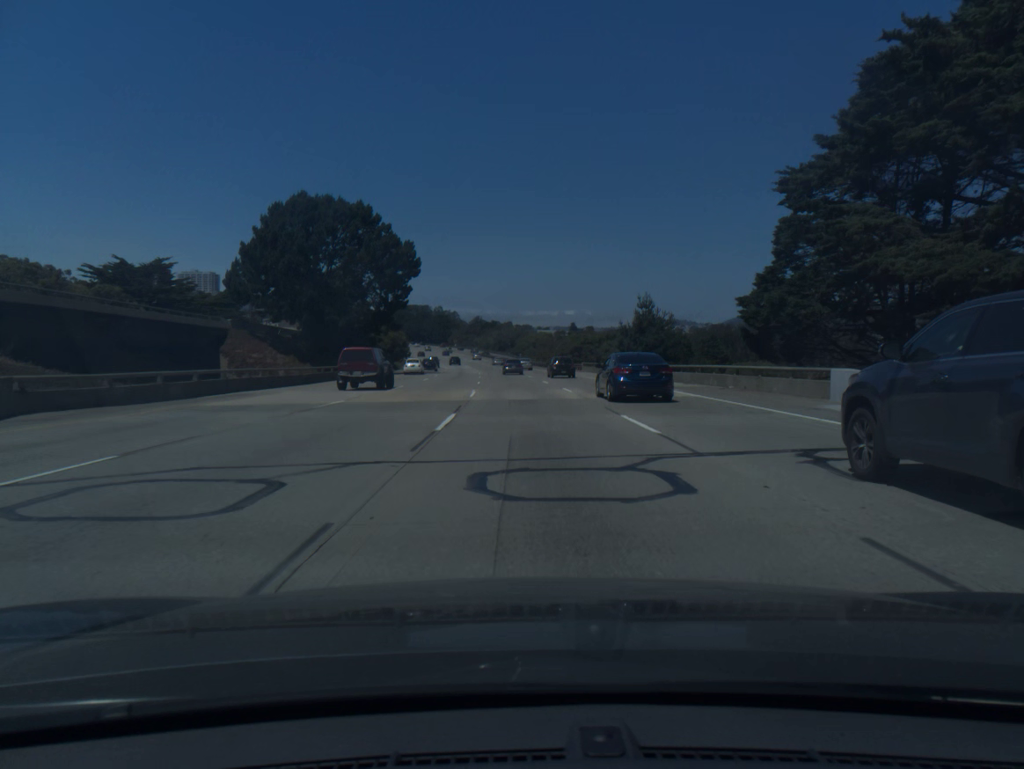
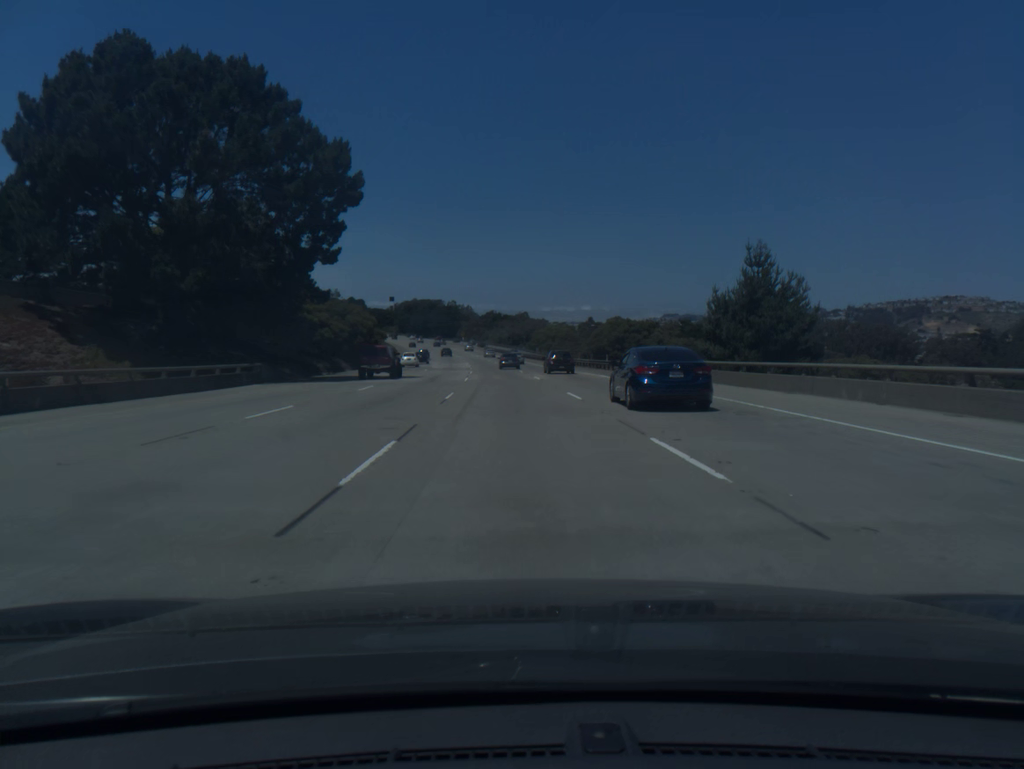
(-0.2, +34.8) m; -1°
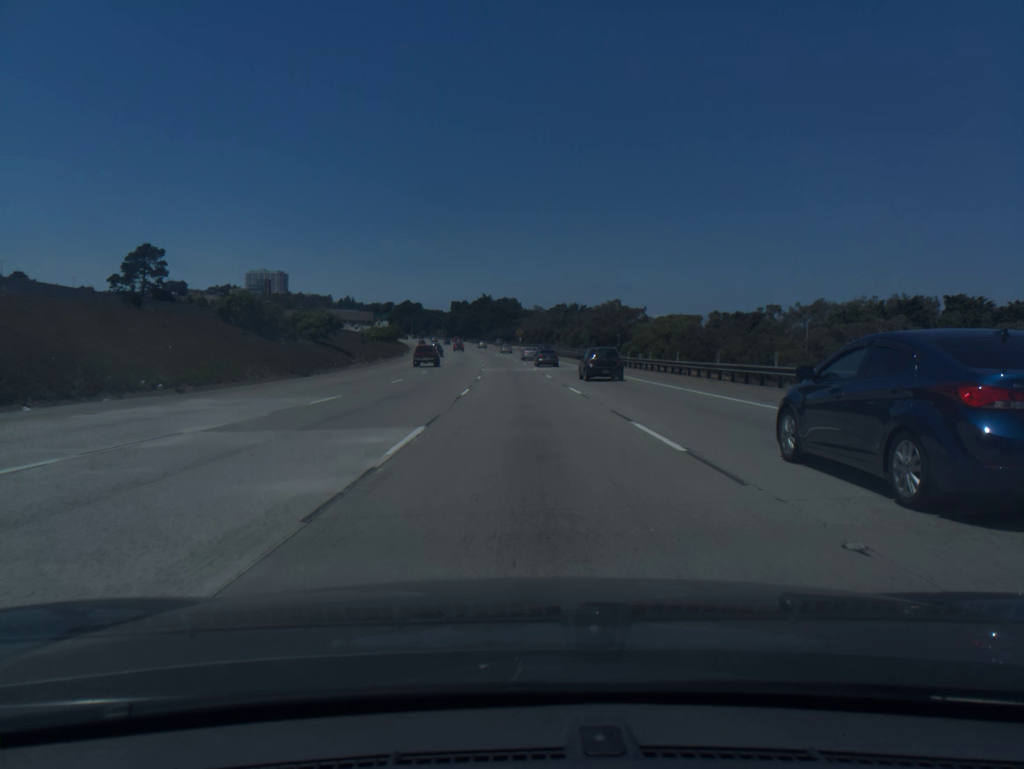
(-3.9, +87.3) m; -5°
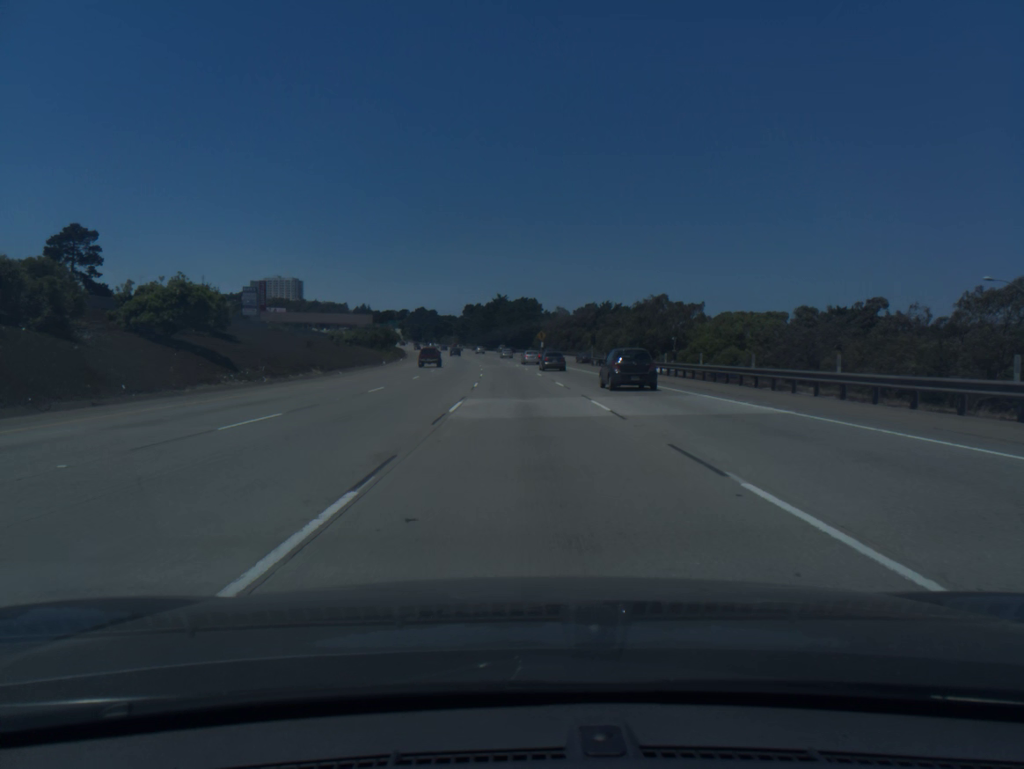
(-0.4, +35.3) m; -1°
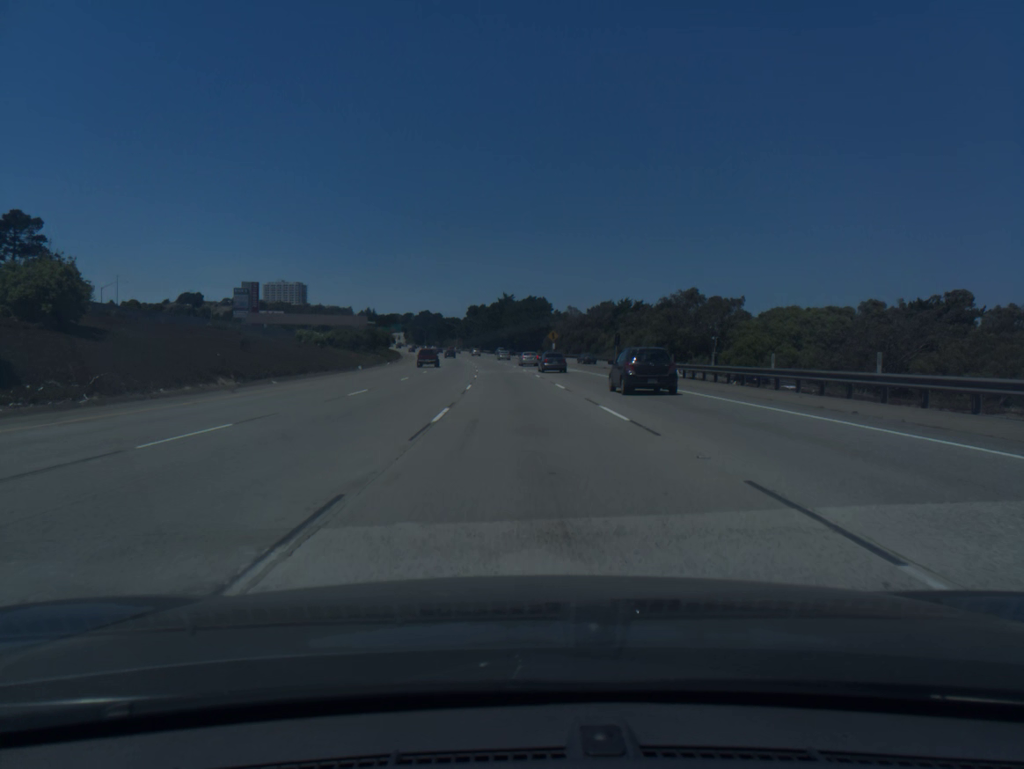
(-0.1, +17.8) m; 0°
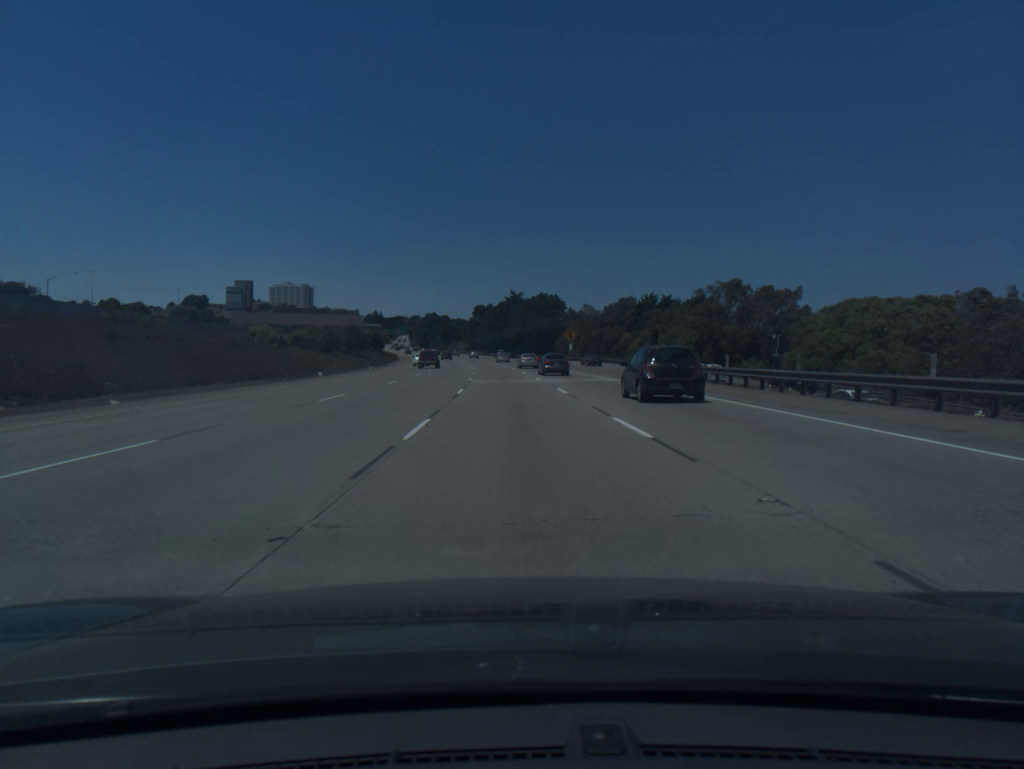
(-0.1, +17.8) m; -1°
